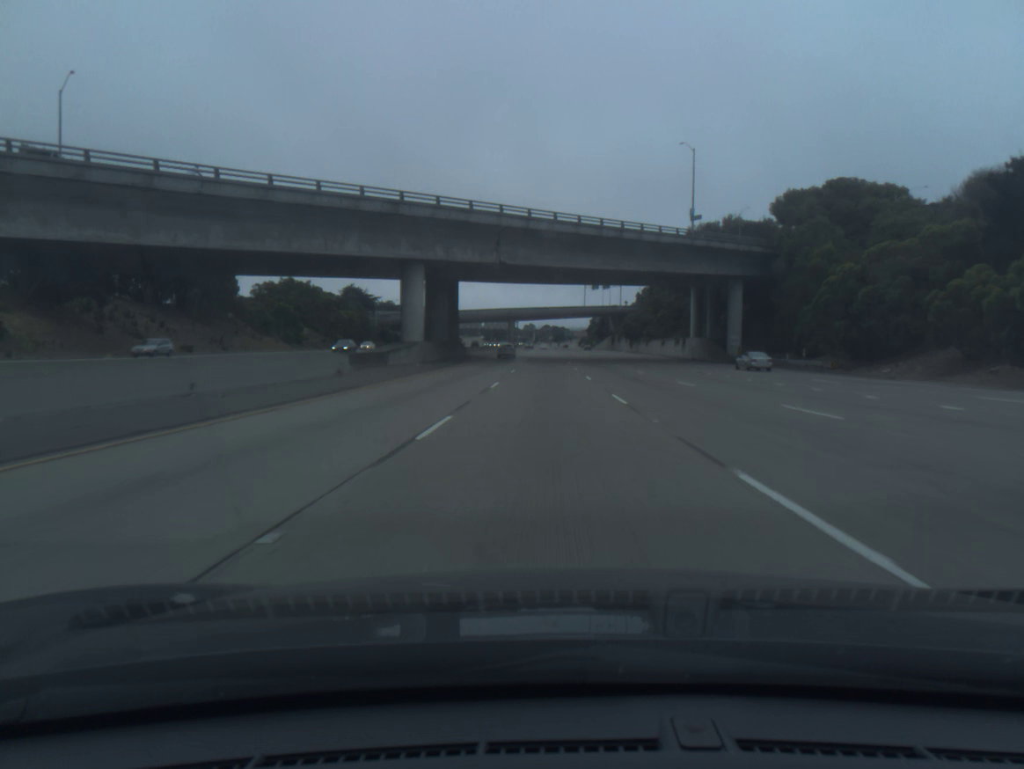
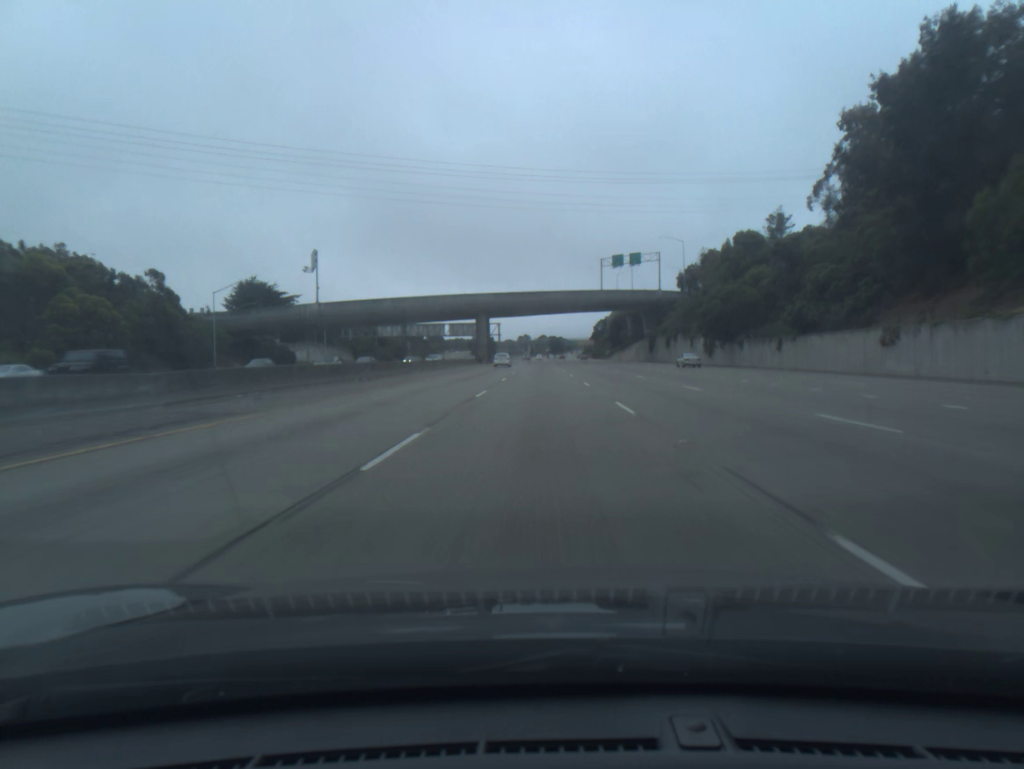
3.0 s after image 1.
(+0.3, +90.5) m; 0°
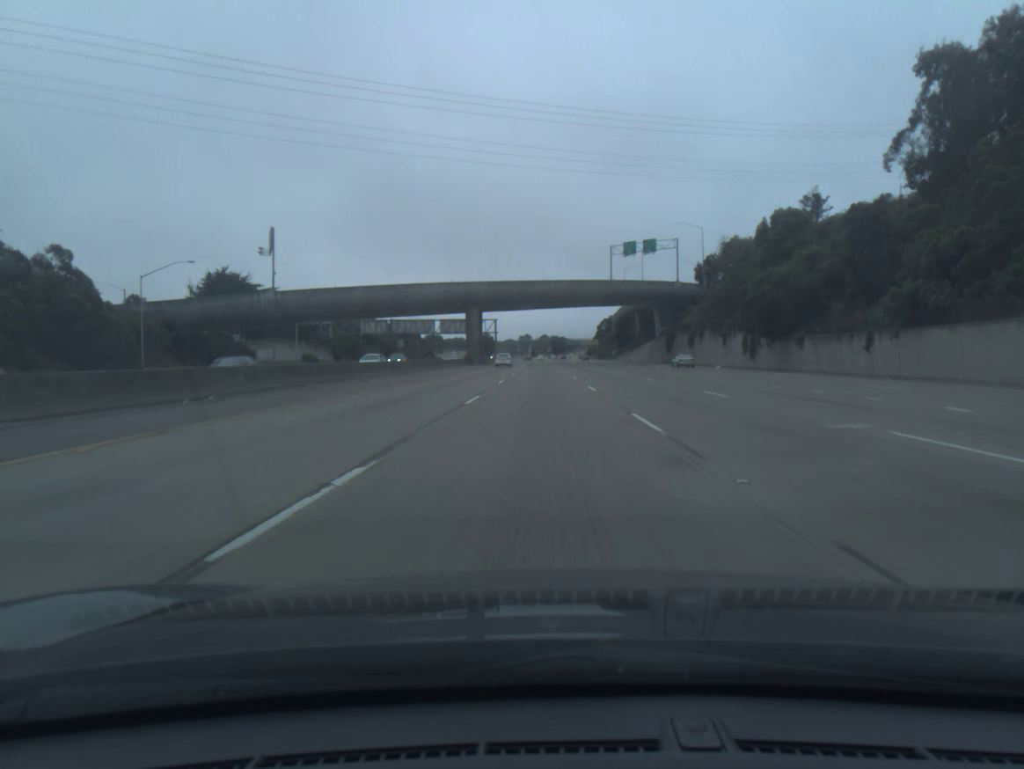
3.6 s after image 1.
(0.0, +18.1) m; 0°
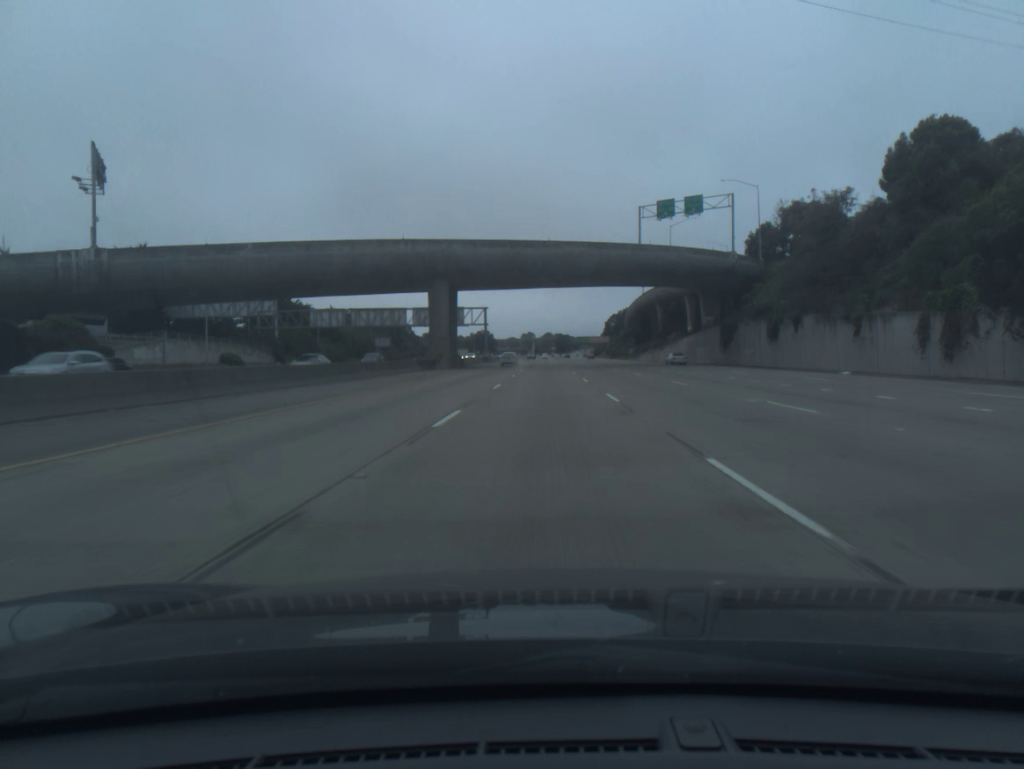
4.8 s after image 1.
(-0.1, +36.2) m; 0°
